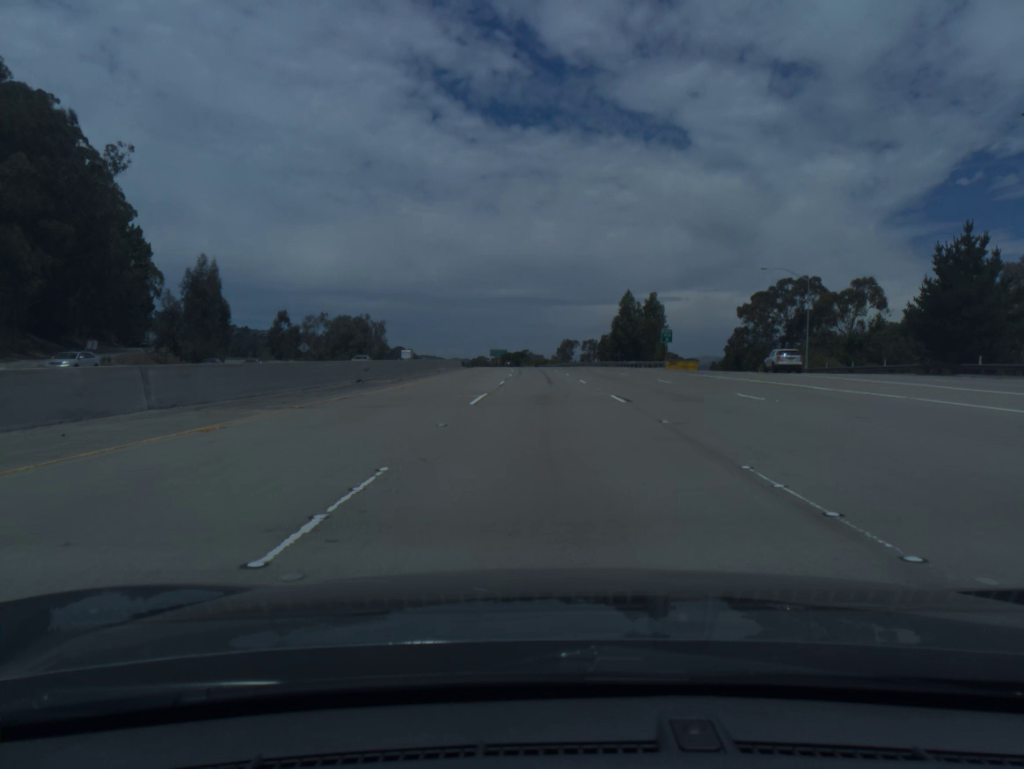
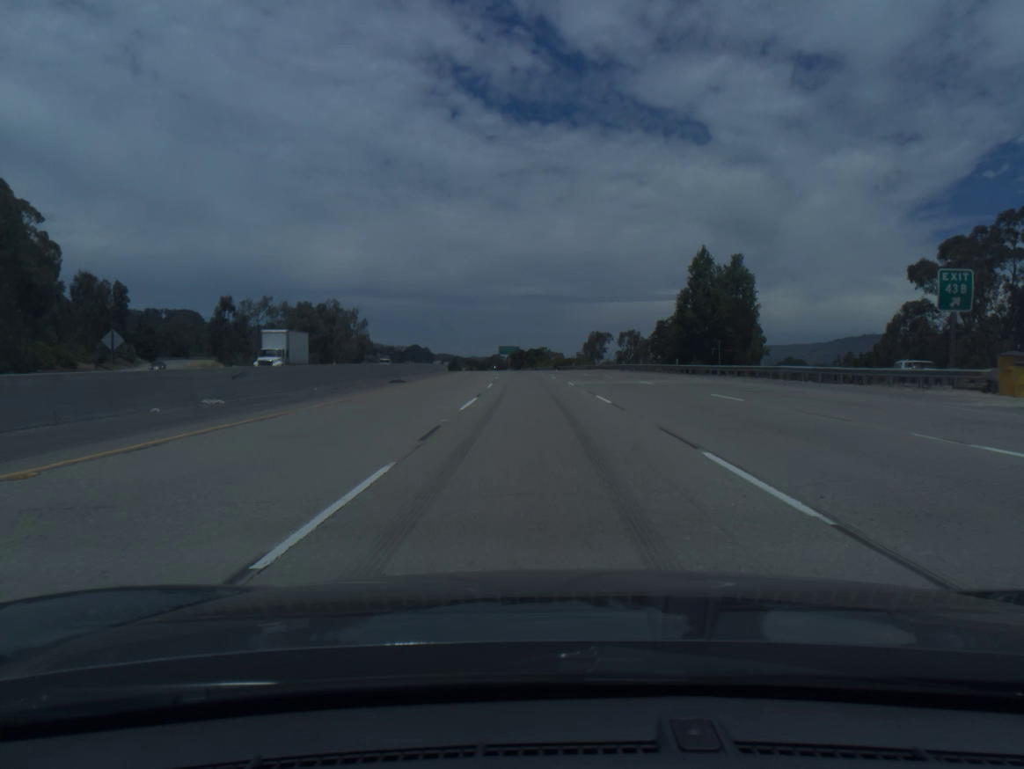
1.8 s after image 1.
(-0.4, +57.4) m; -1°
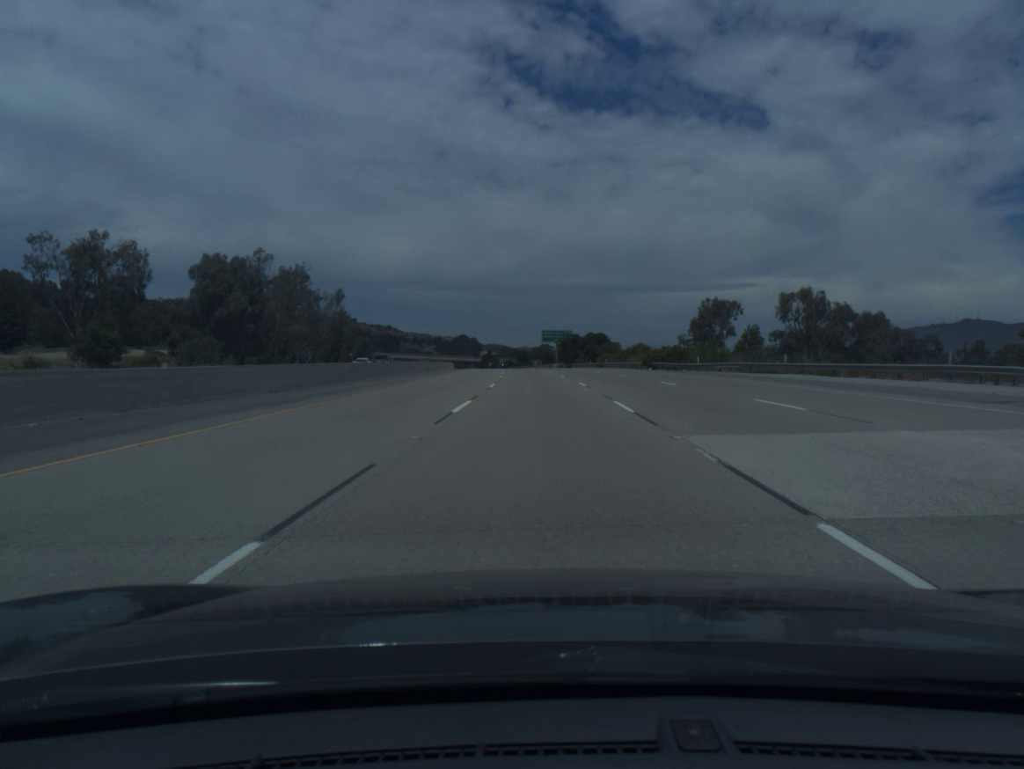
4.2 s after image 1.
(-2.5, +76.8) m; -4°
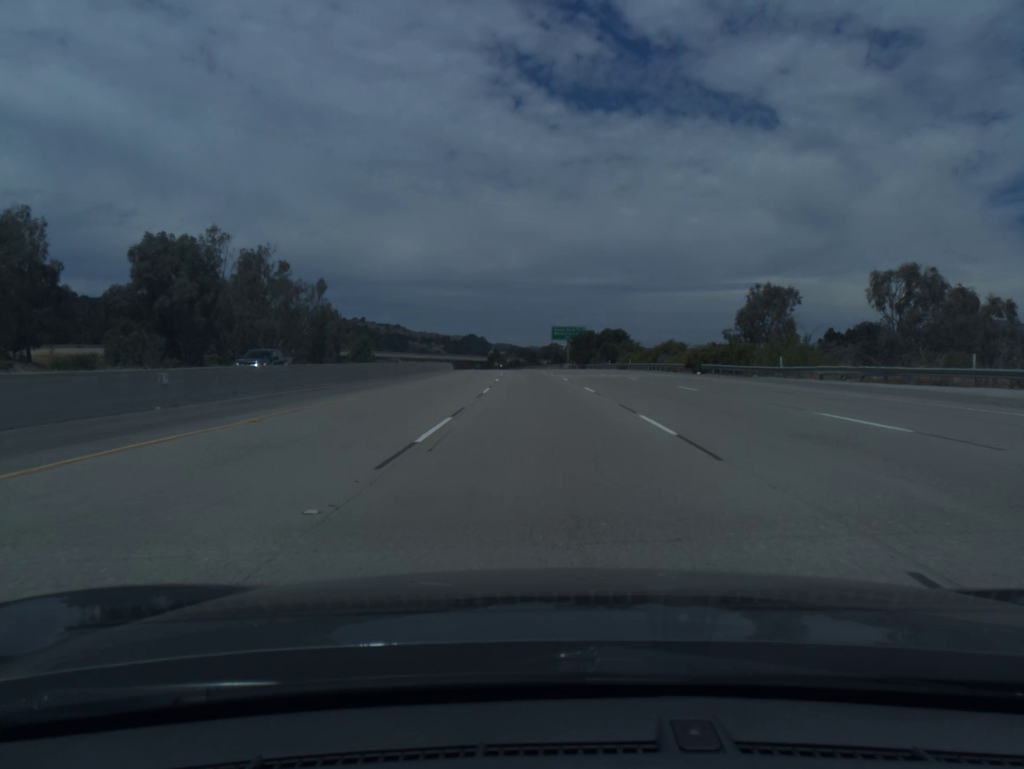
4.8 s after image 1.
(-0.1, +19.3) m; -1°
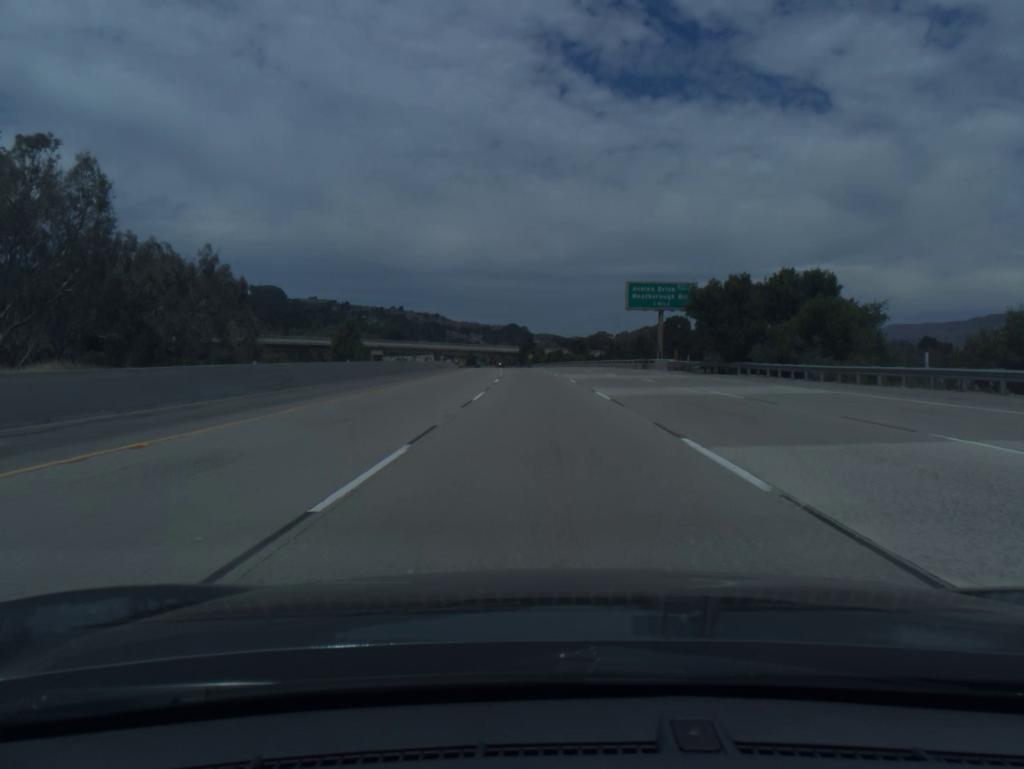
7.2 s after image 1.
(-2.0, +77.3) m; -3°
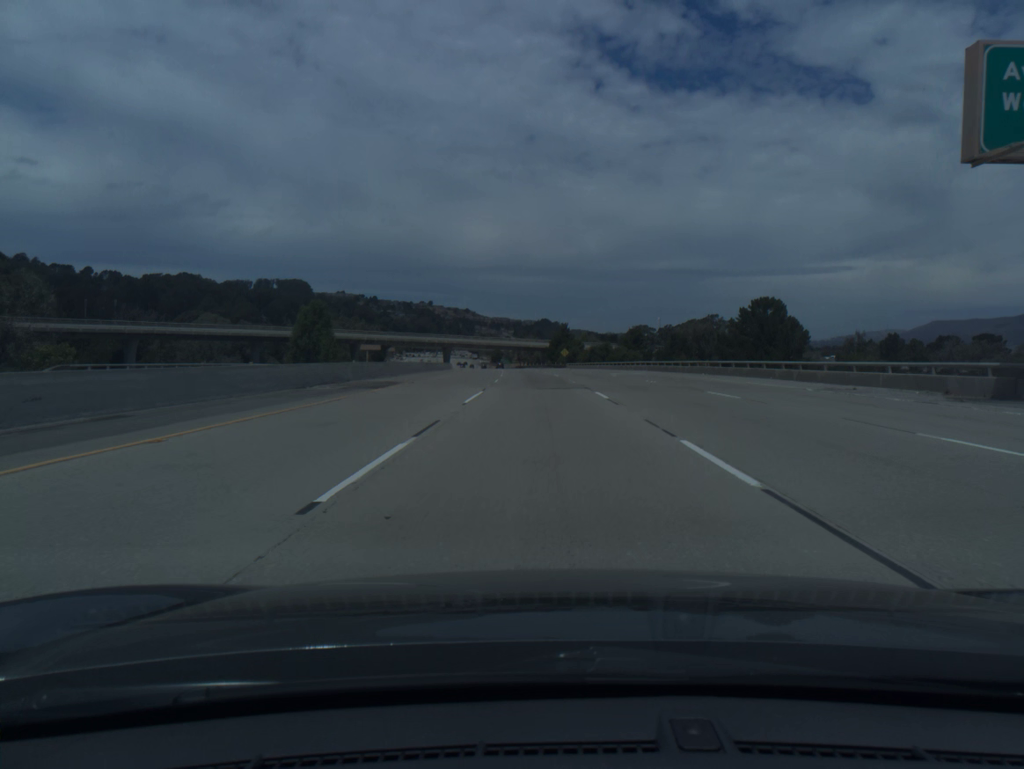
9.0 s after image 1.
(-1.2, +58.1) m; -2°
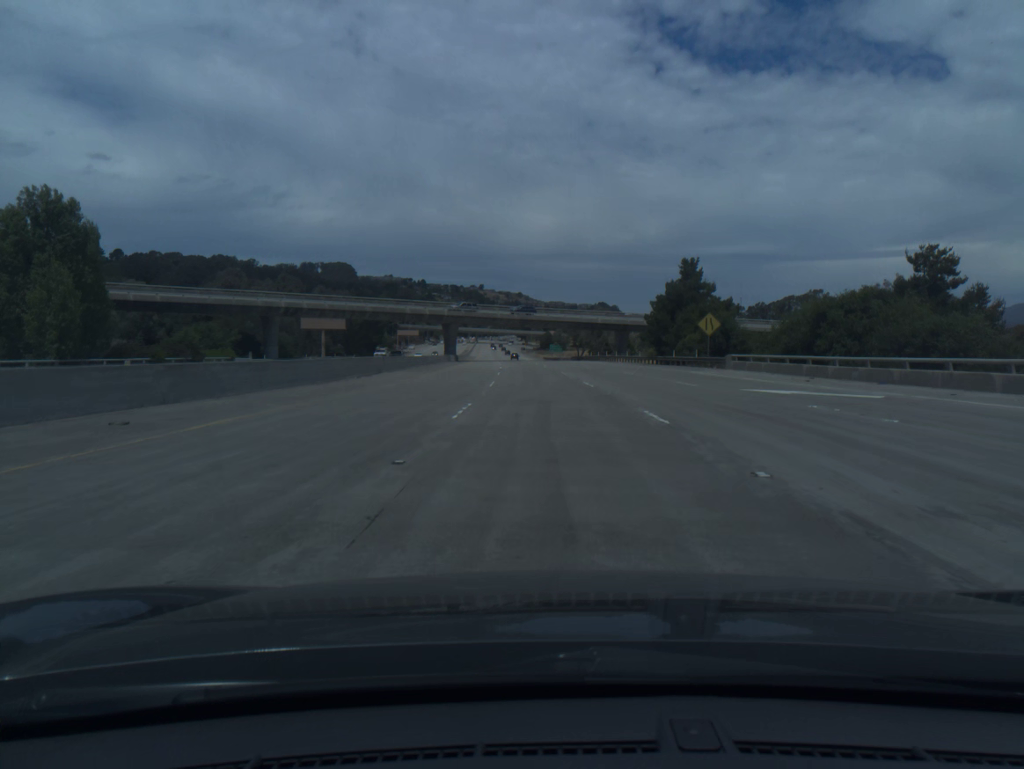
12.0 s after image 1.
(-3.4, +96.4) m; -4°
